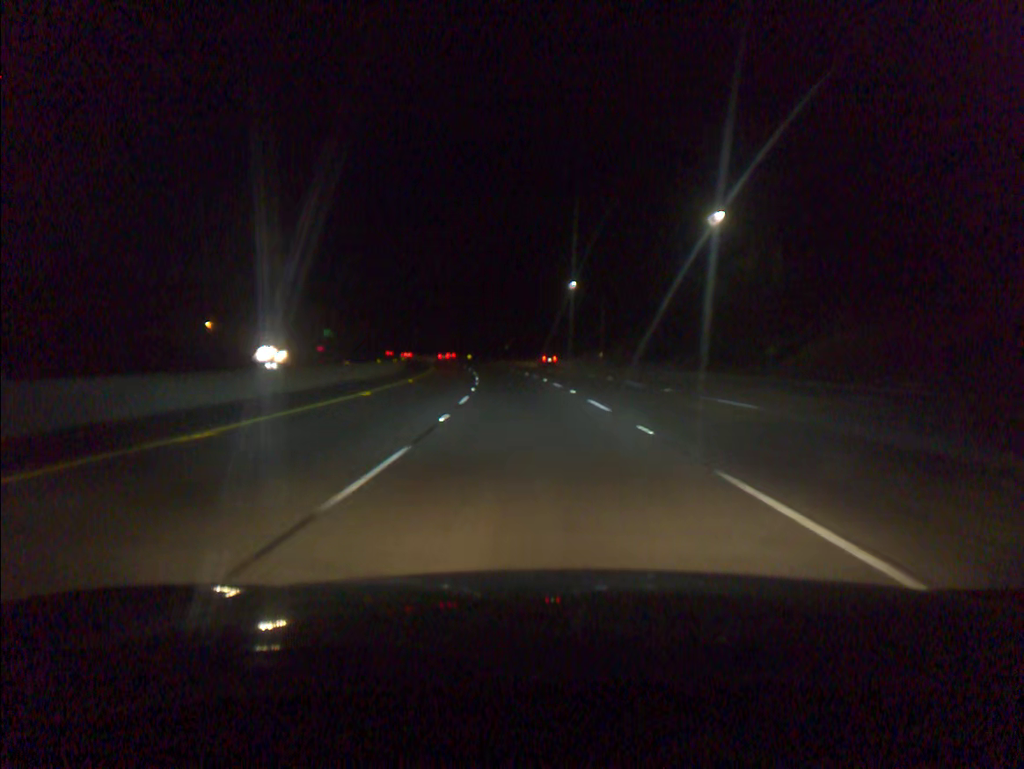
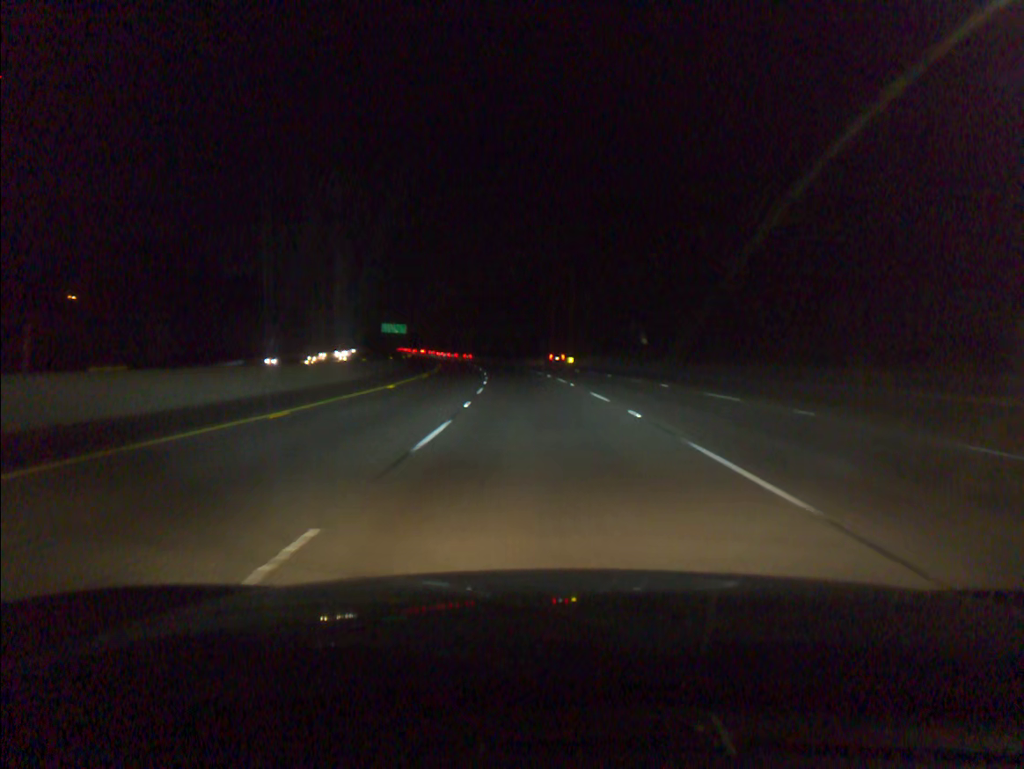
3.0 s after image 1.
(-6.3, +84.1) m; -8°
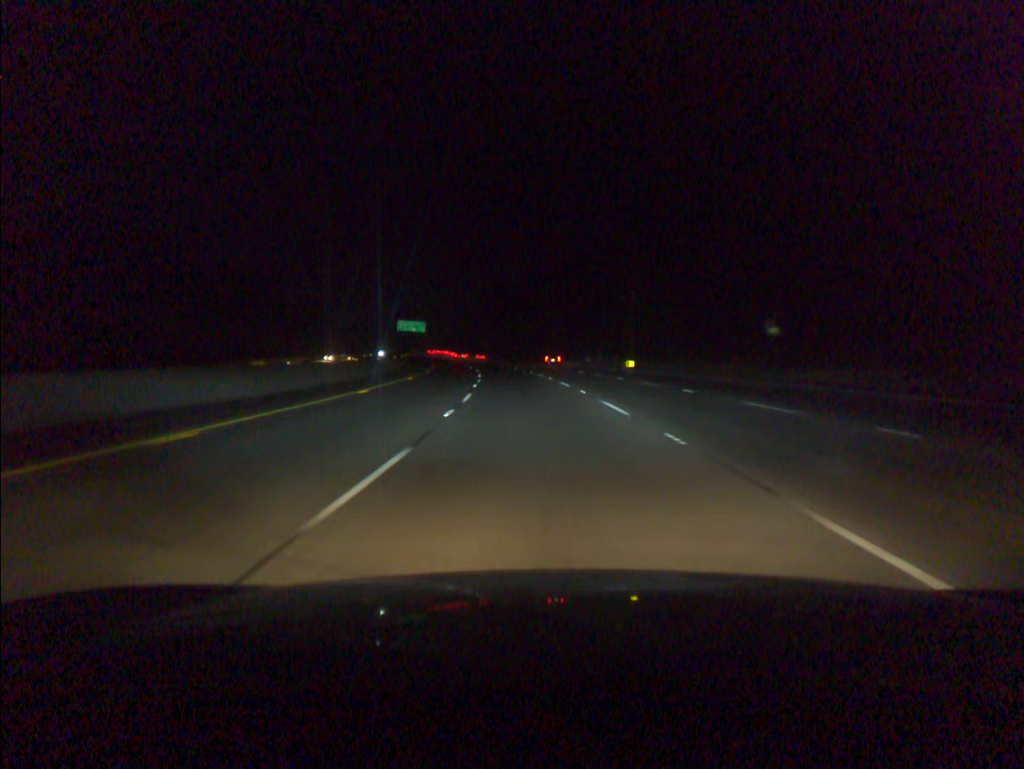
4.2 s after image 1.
(-0.8, +33.9) m; -3°
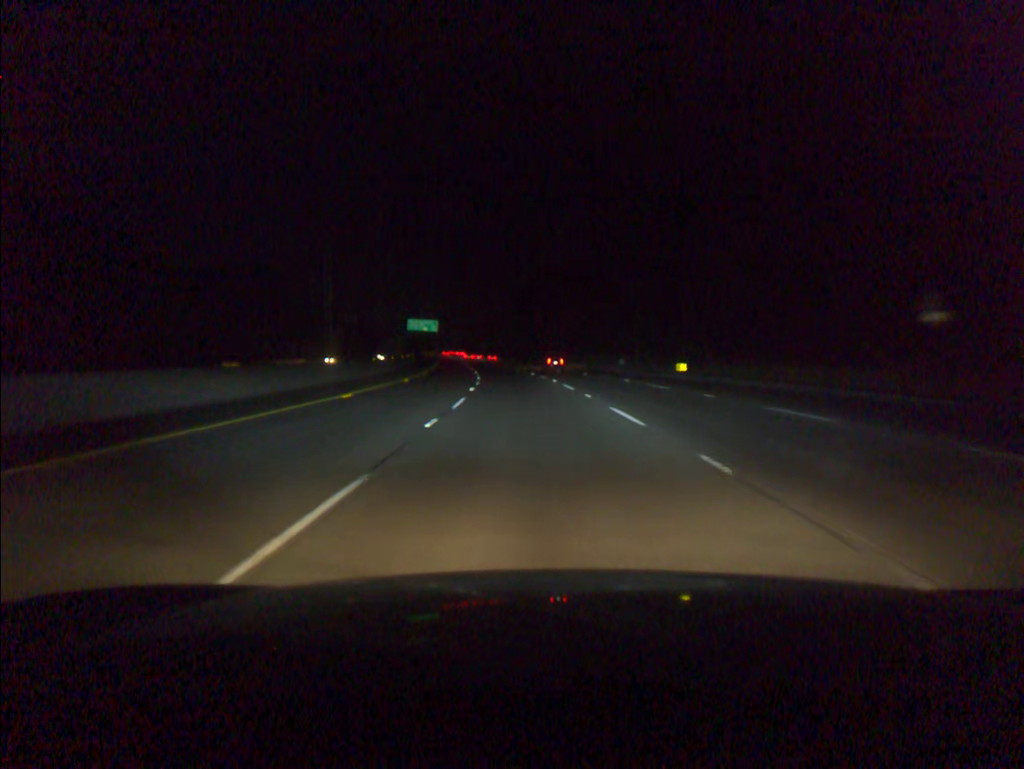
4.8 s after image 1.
(-0.2, +17.0) m; -2°
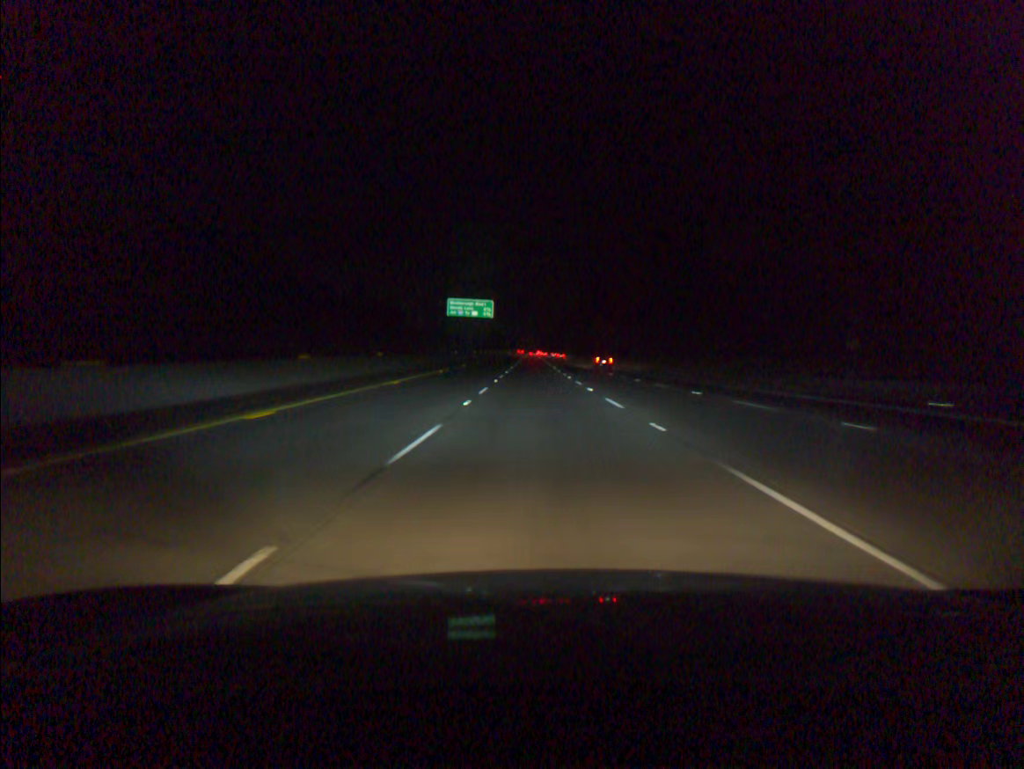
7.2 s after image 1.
(-4.1, +67.6) m; -6°
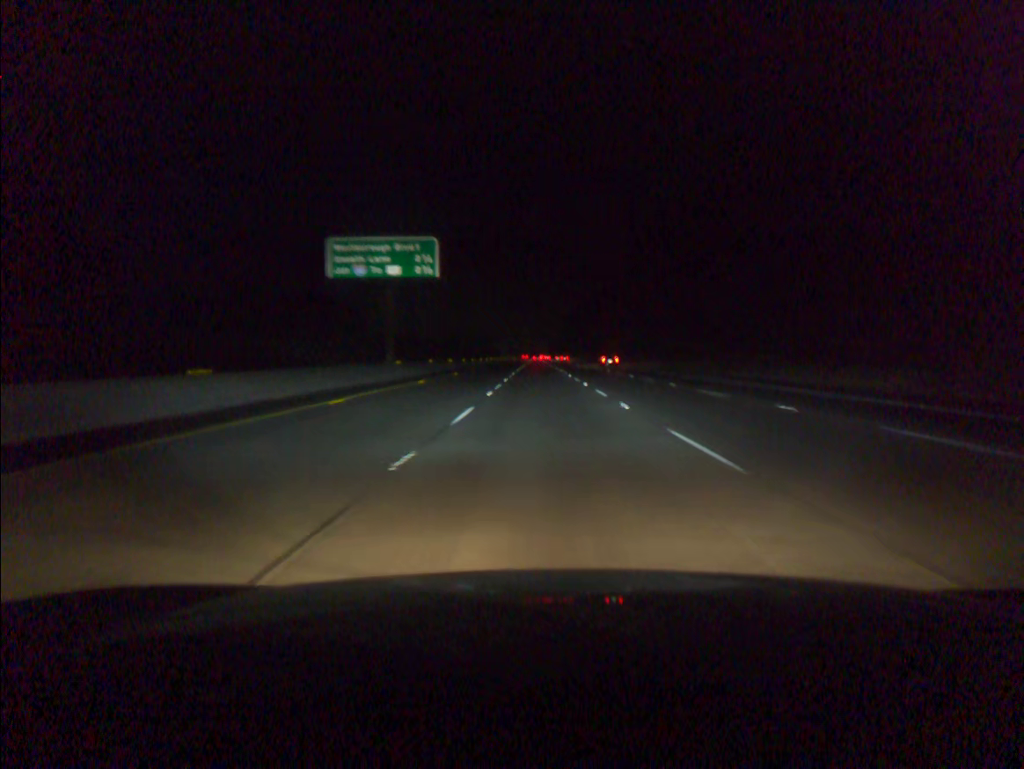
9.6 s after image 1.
(-0.7, +67.9) m; 0°
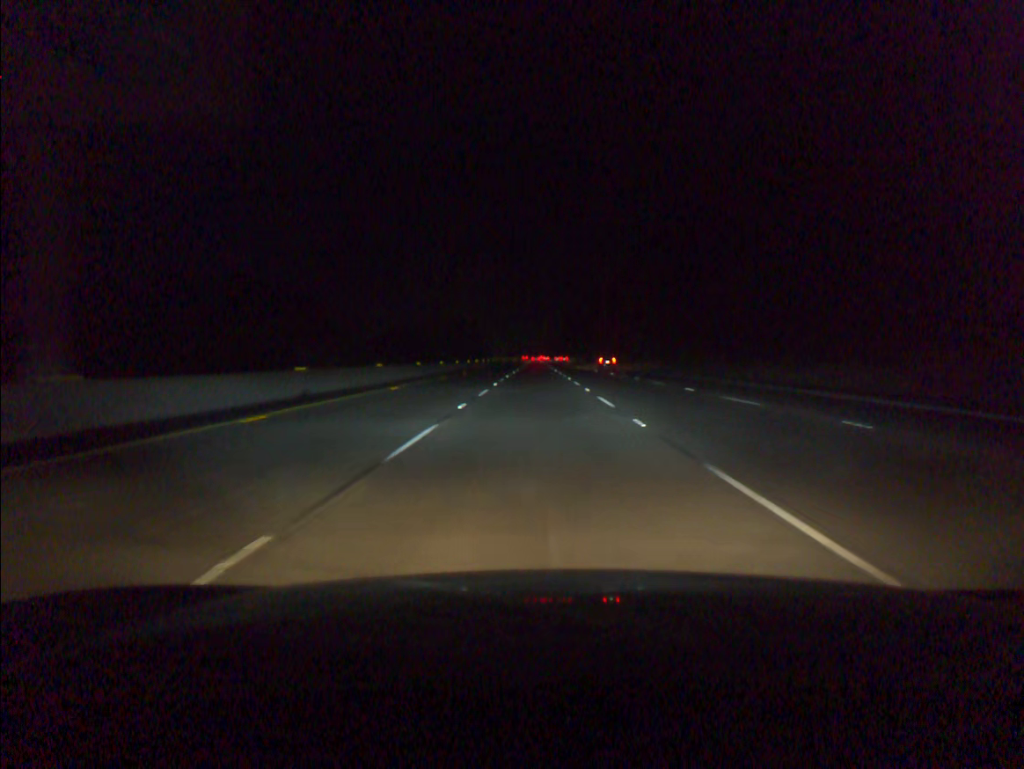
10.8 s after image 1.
(+0.1, +33.9) m; 0°
